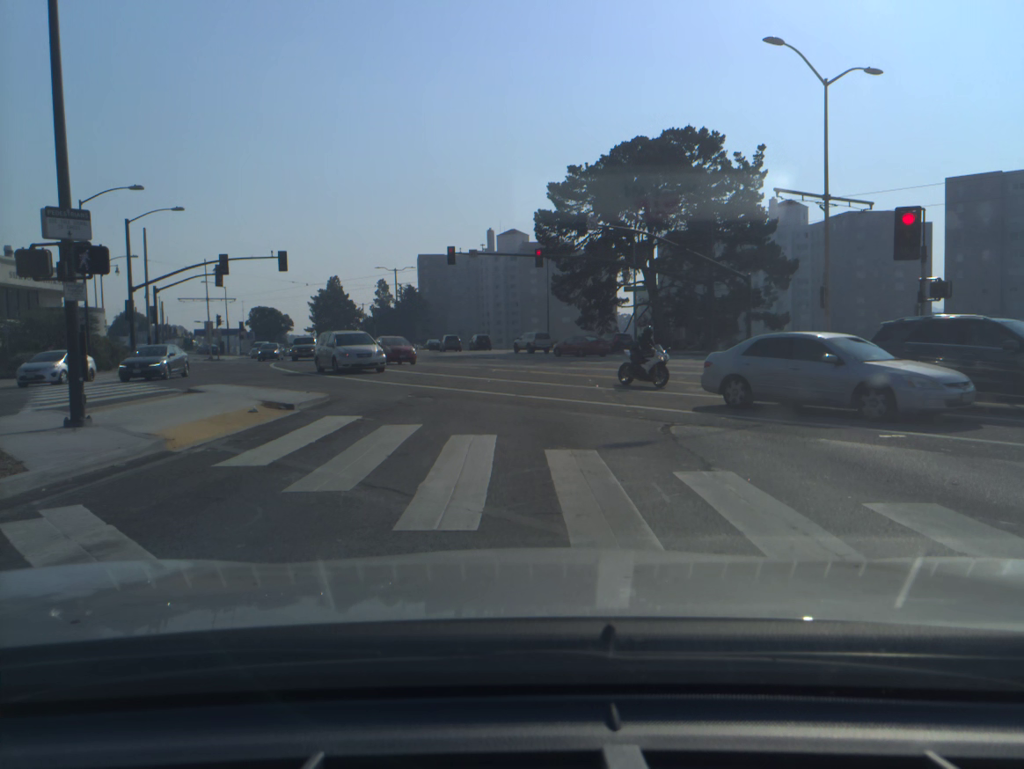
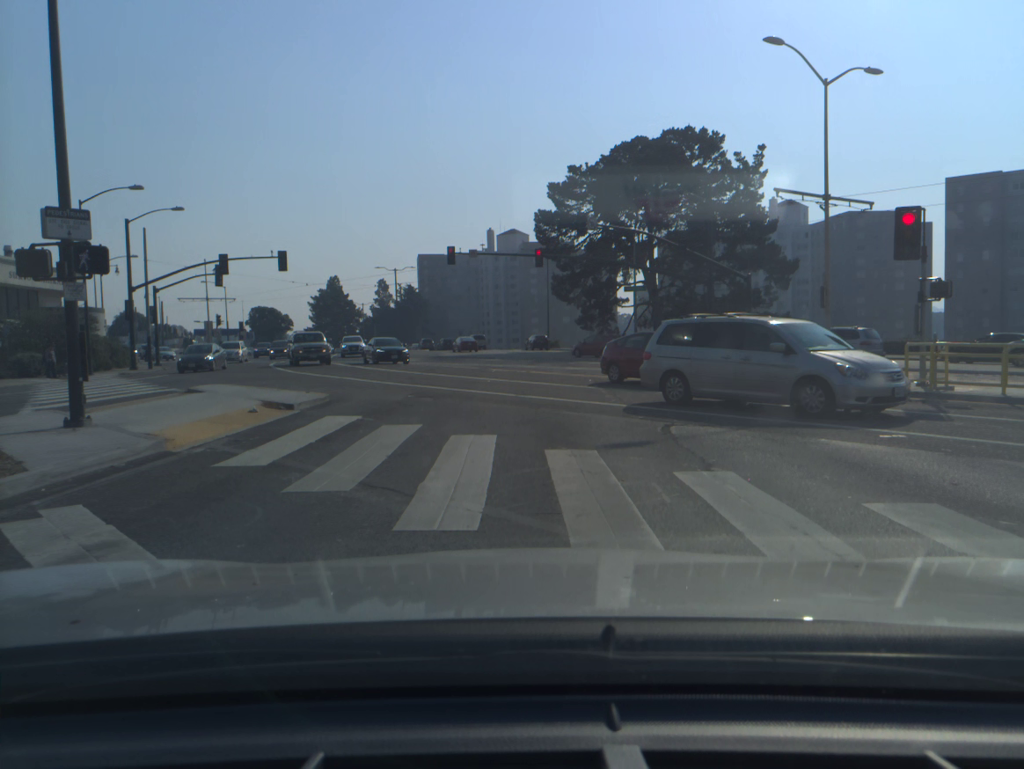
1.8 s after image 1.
(0.0, 0.0) m; 0°
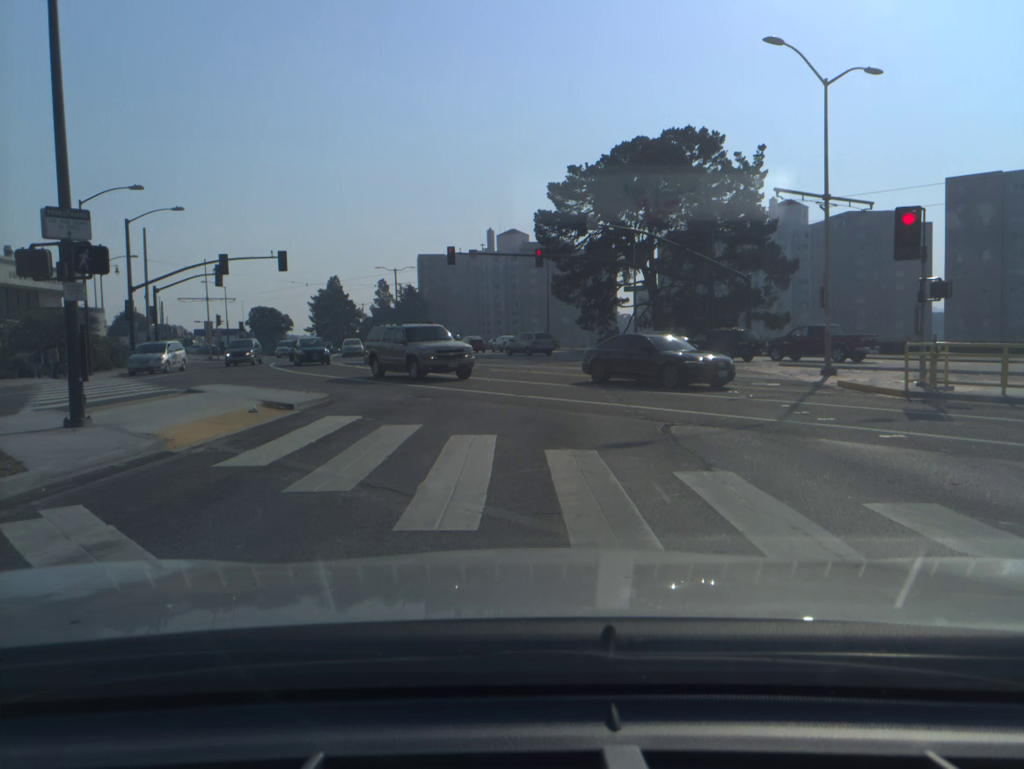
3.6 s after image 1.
(0.0, 0.0) m; 0°
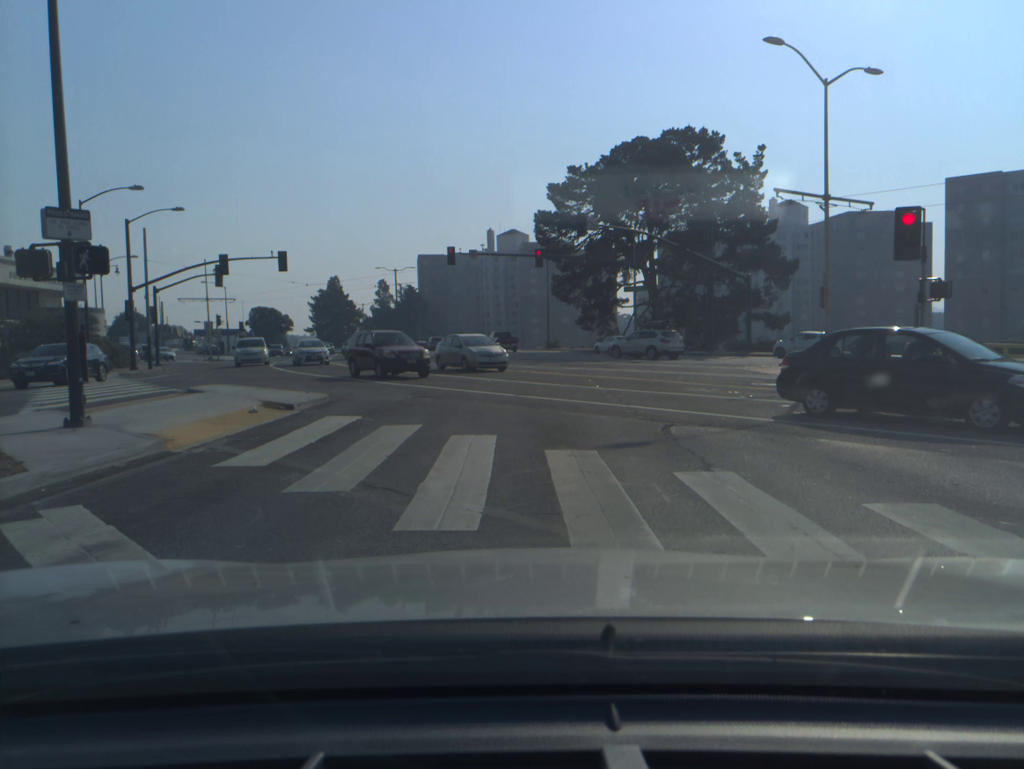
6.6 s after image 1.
(0.0, 0.0) m; 0°
